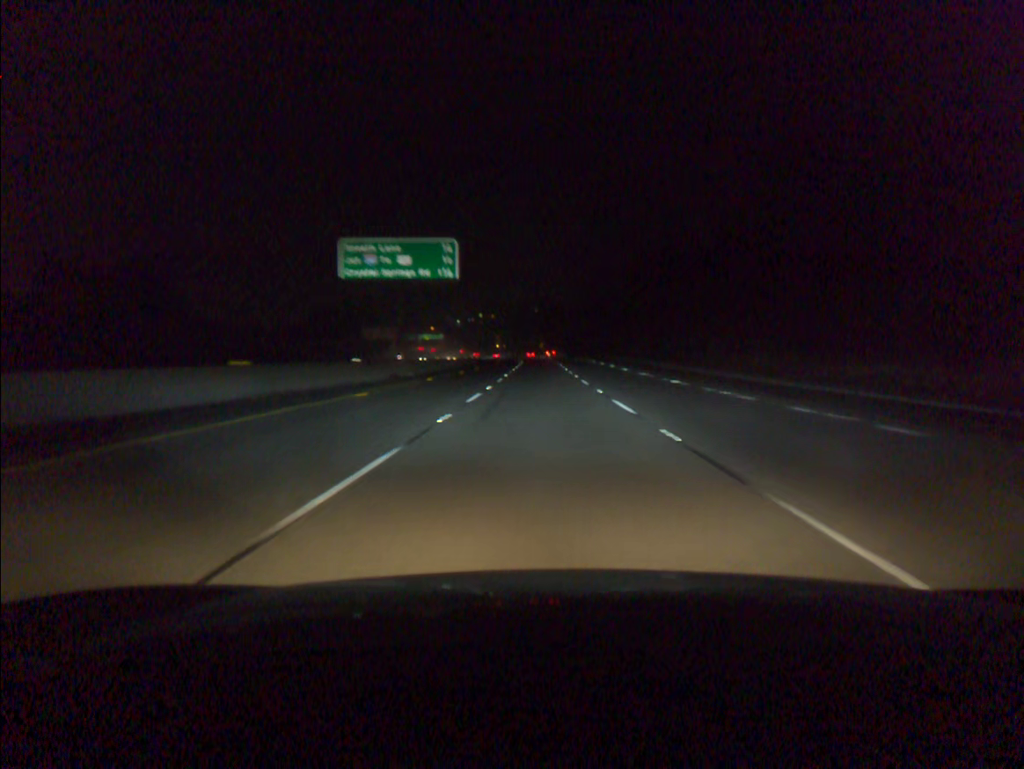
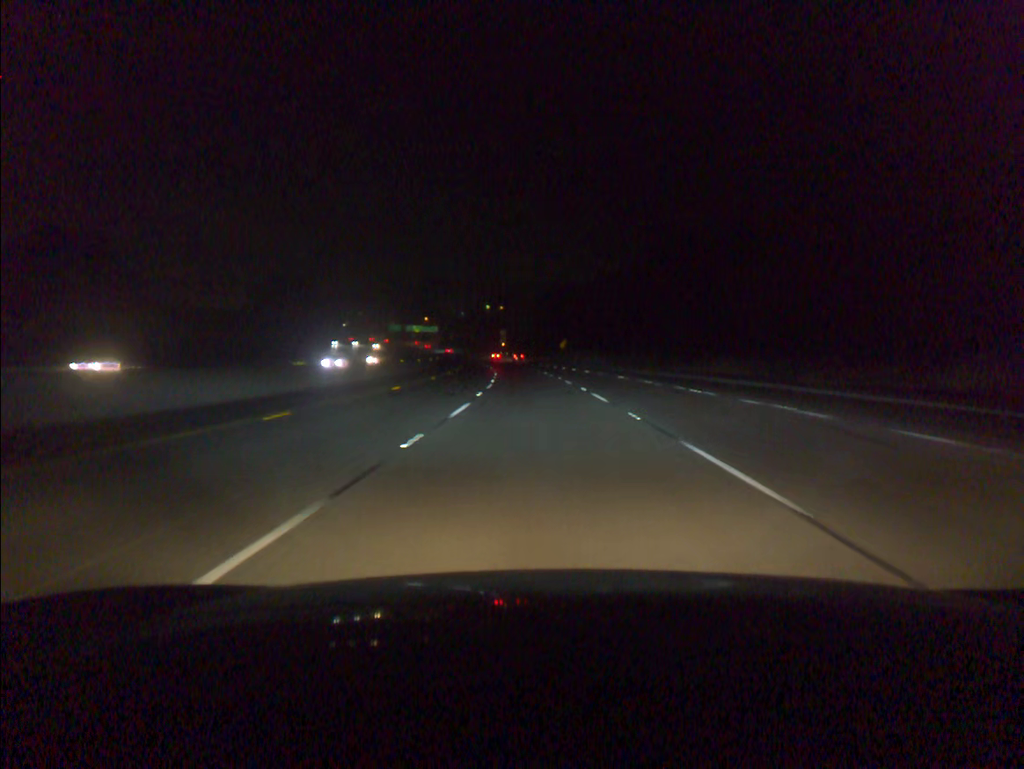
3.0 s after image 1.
(-0.6, +95.3) m; -1°
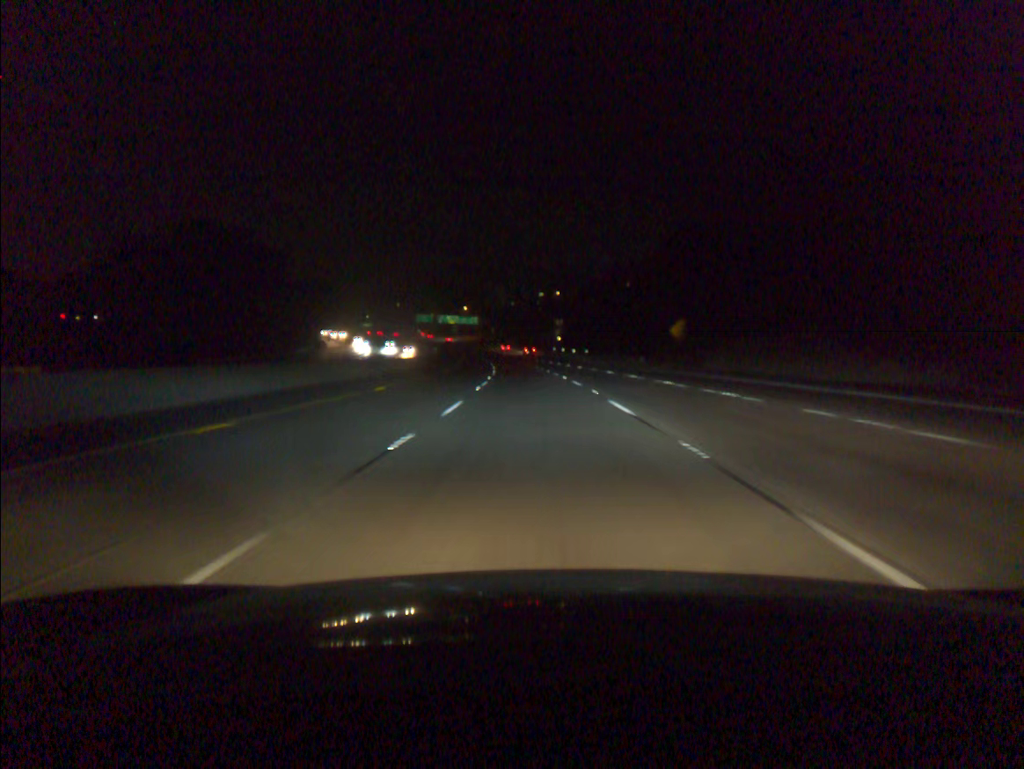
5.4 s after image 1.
(-2.6, +76.2) m; -4°
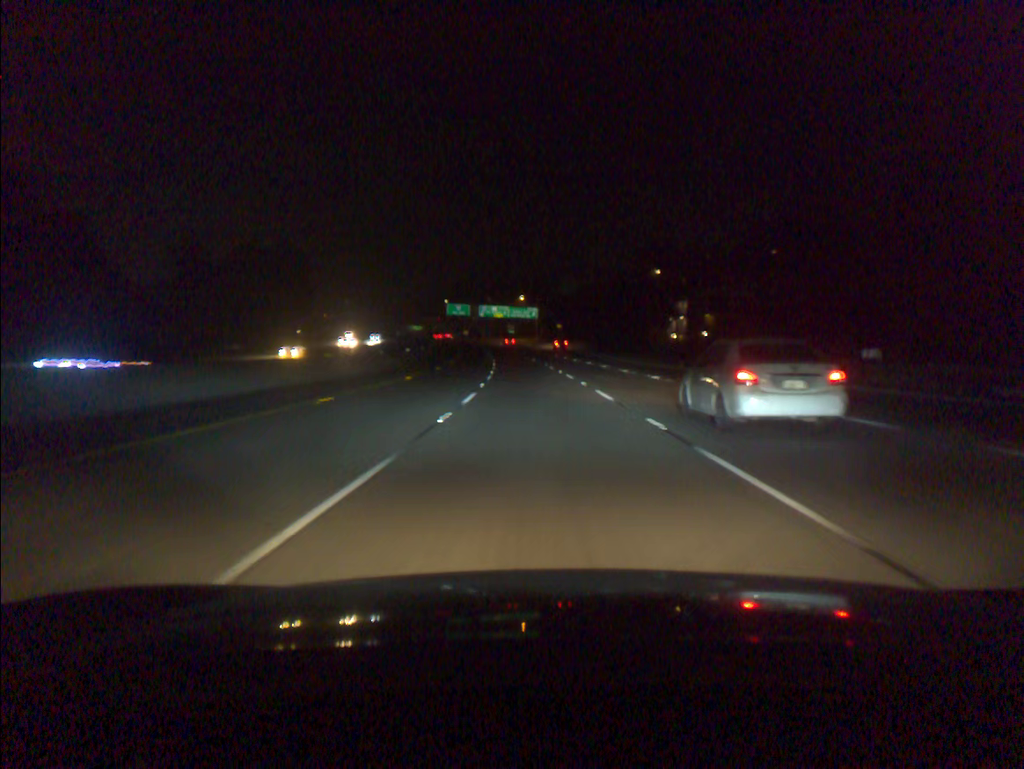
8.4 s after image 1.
(-4.6, +95.6) m; -5°
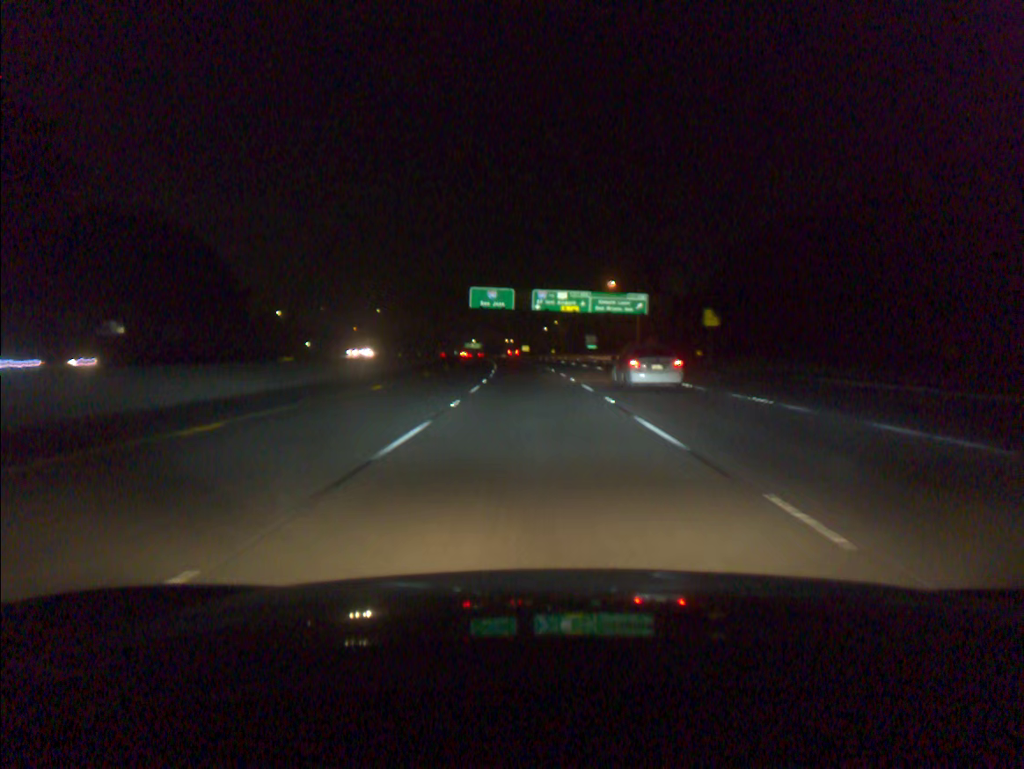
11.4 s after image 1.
(-4.5, +94.9) m; -6°
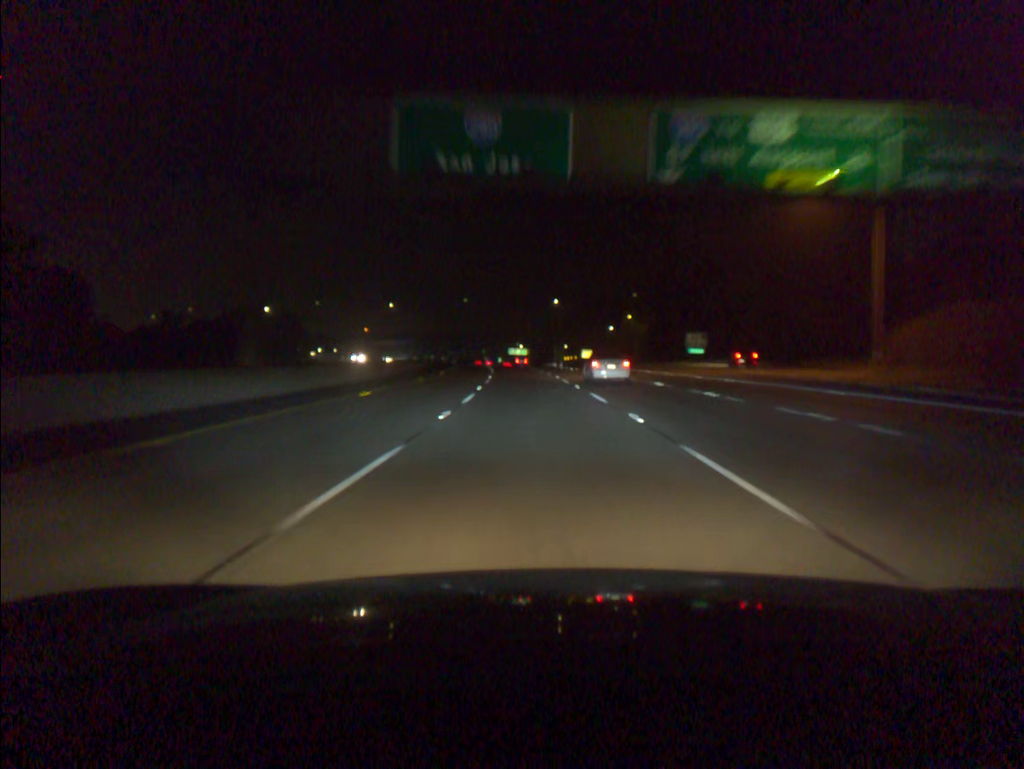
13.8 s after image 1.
(-2.7, +75.3) m; -4°
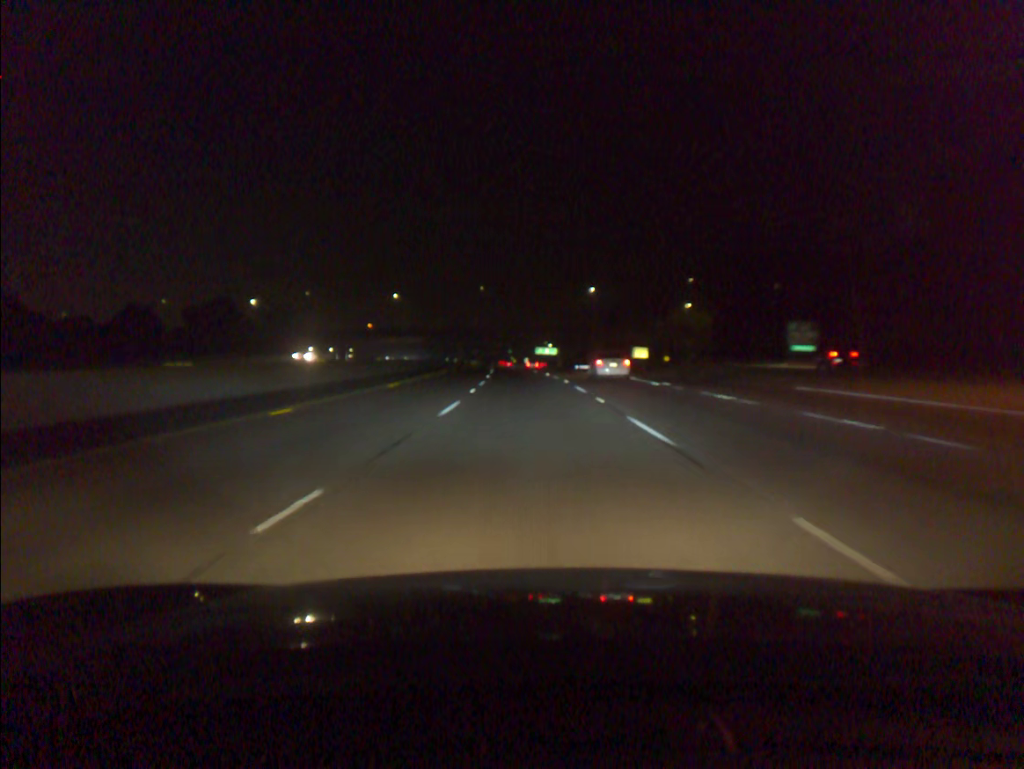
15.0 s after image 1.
(-0.7, +37.7) m; -2°
